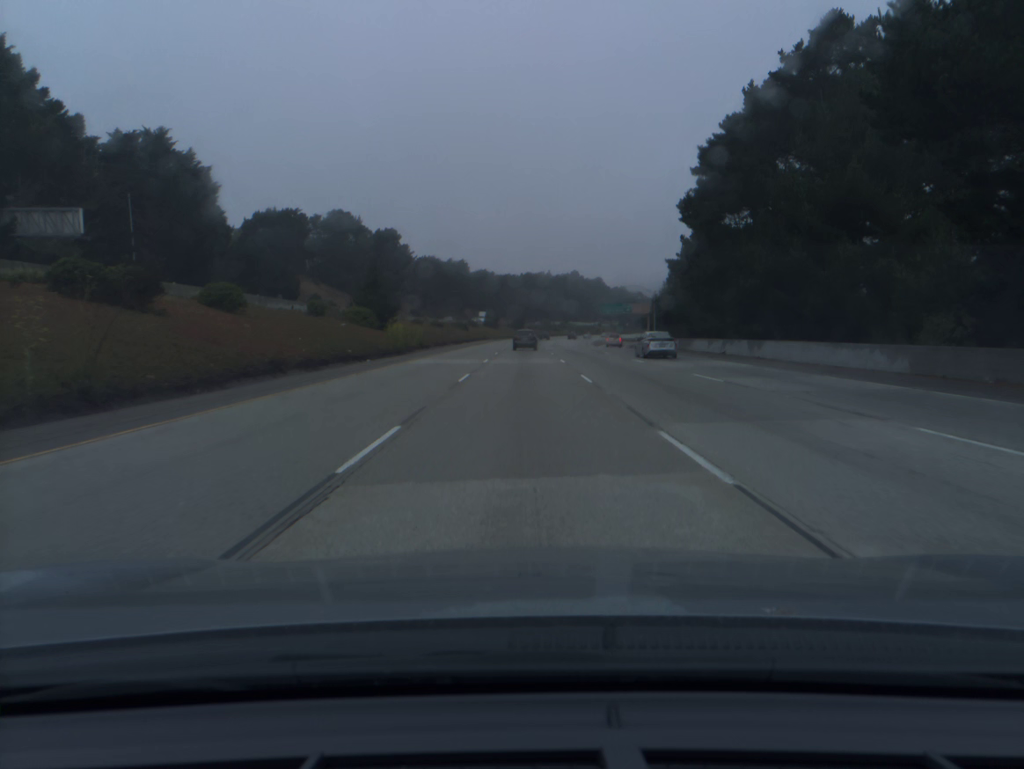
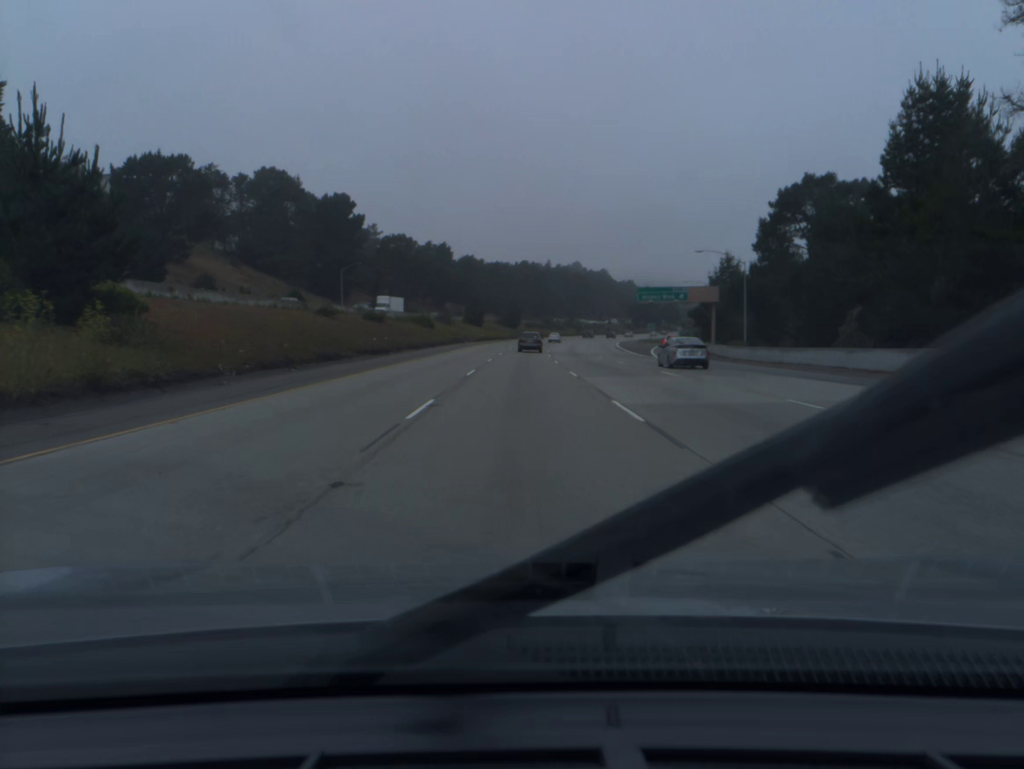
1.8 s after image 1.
(+0.1, +53.0) m; 0°
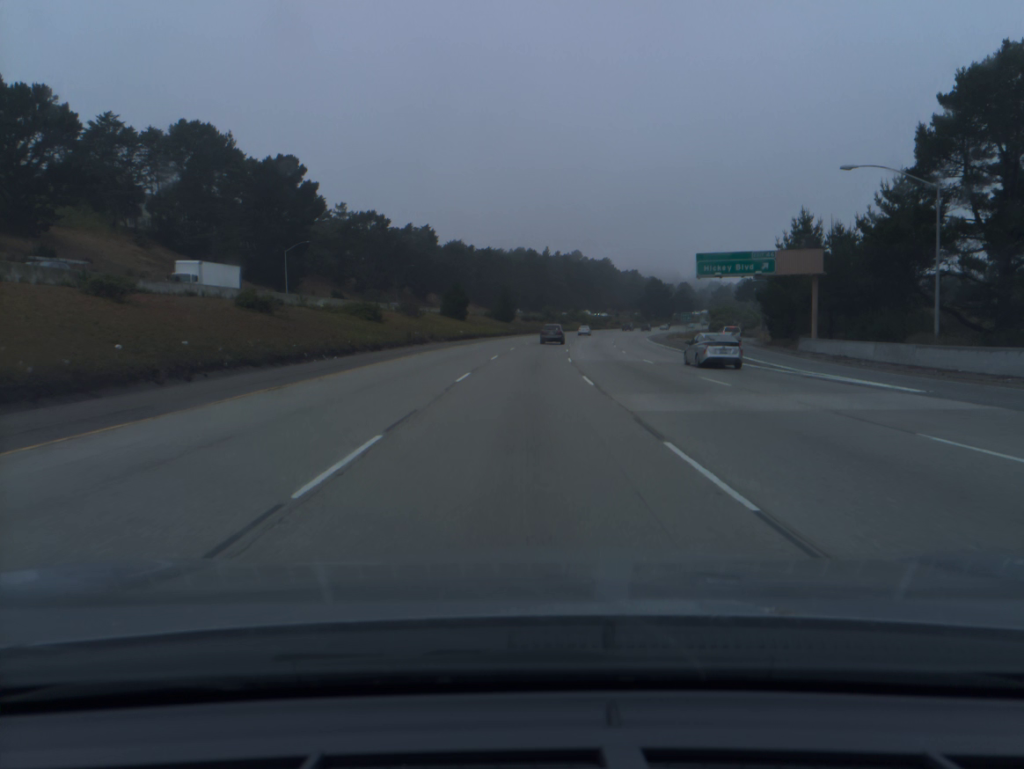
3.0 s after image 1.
(0.0, +35.6) m; 0°
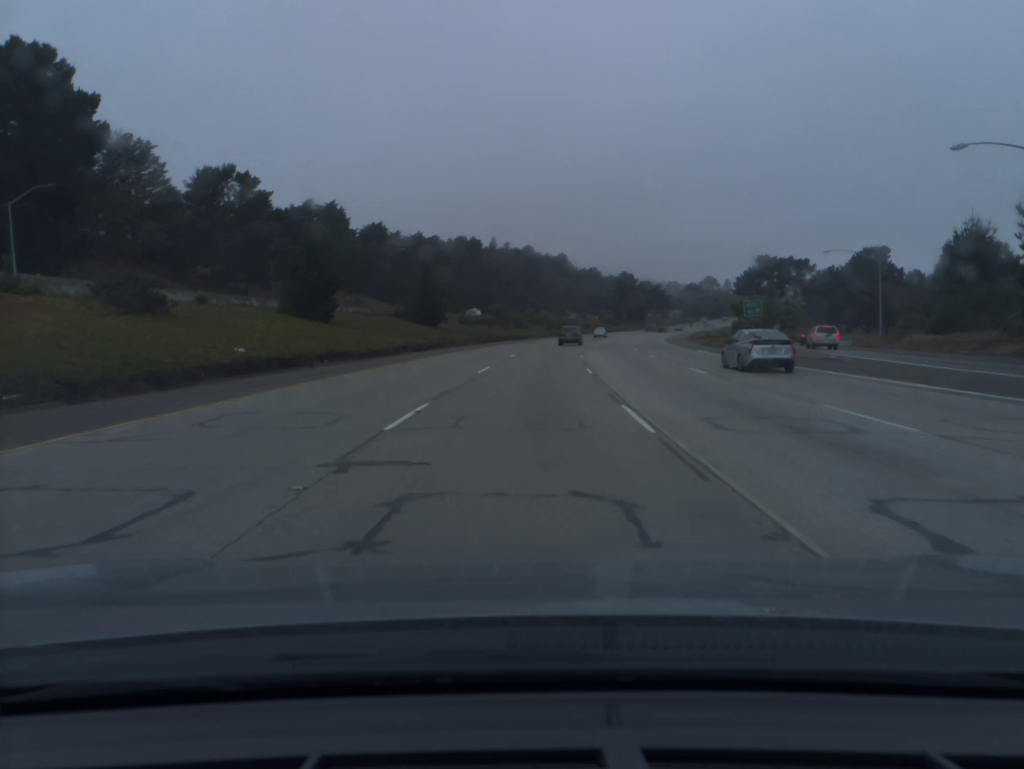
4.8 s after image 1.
(+1.4, +53.9) m; +3°
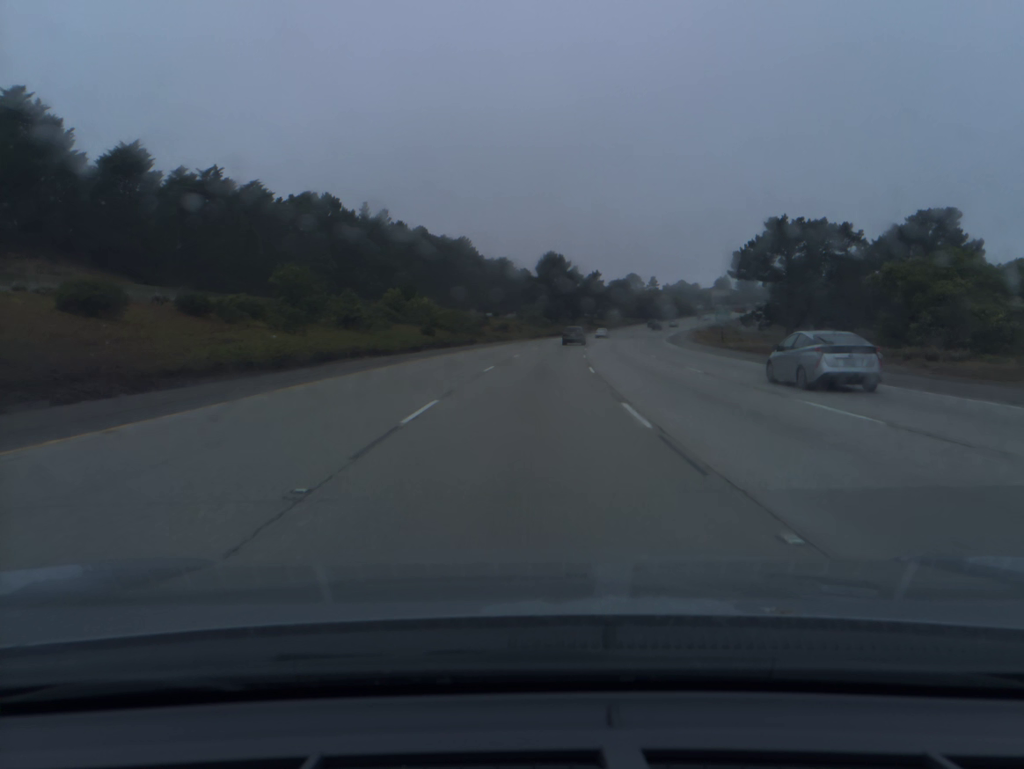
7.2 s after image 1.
(+4.4, +72.1) m; +7°
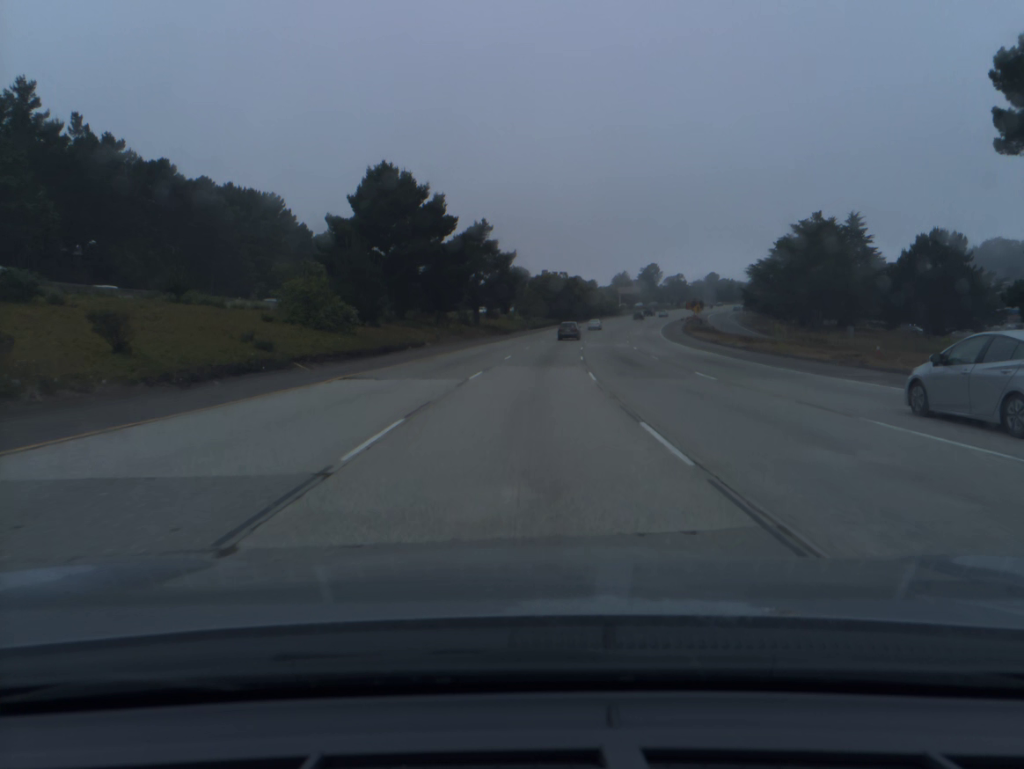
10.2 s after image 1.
(+7.0, +90.4) m; +9°
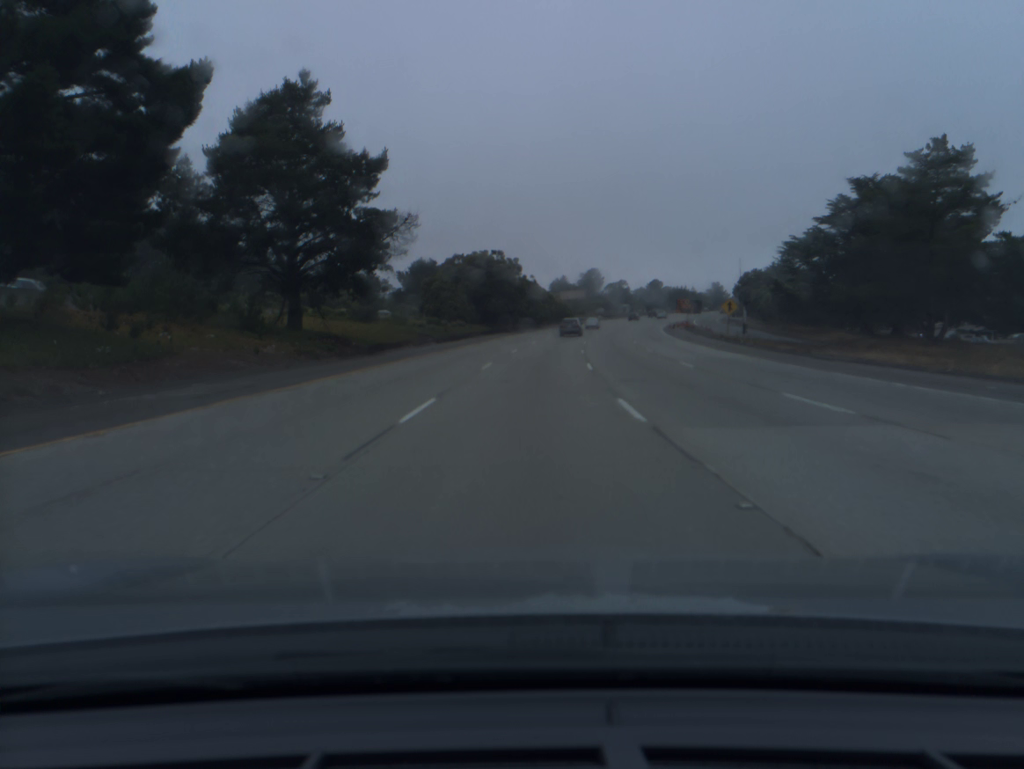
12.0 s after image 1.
(+2.4, +54.6) m; +5°
